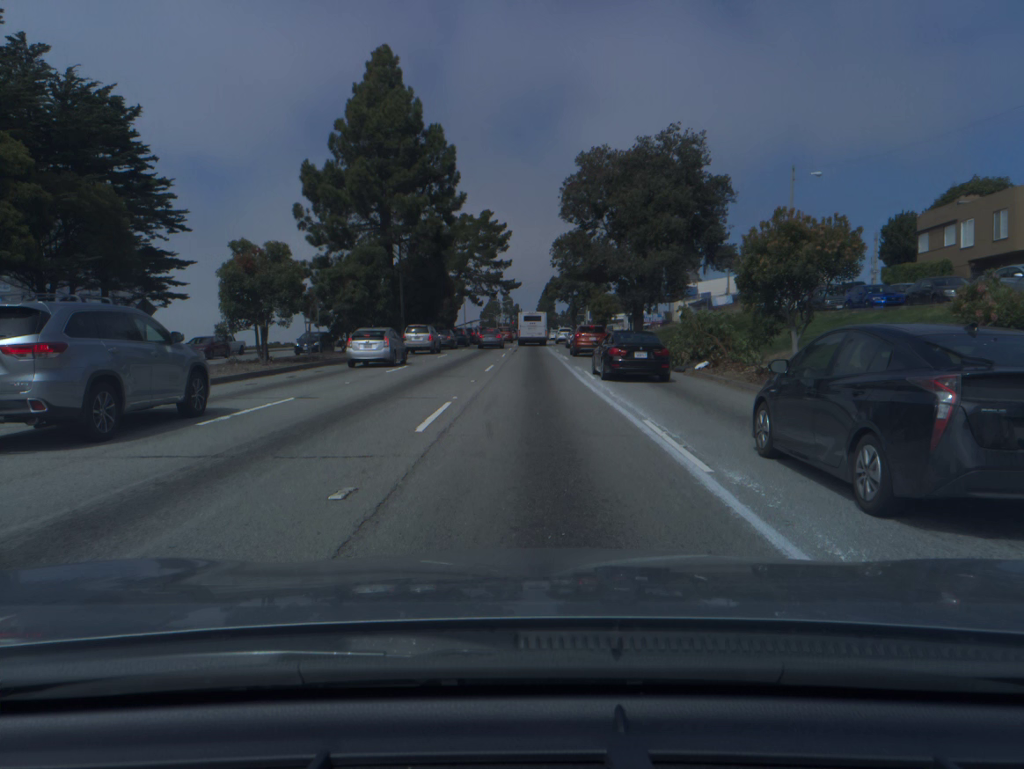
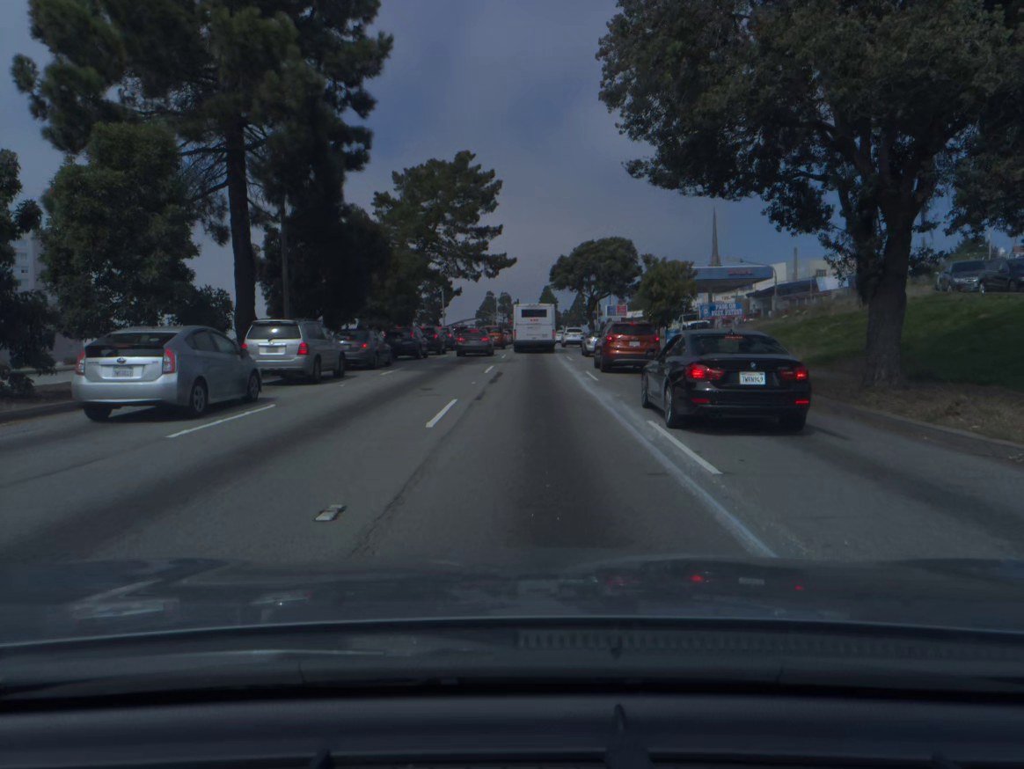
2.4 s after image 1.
(-0.1, +30.3) m; 0°
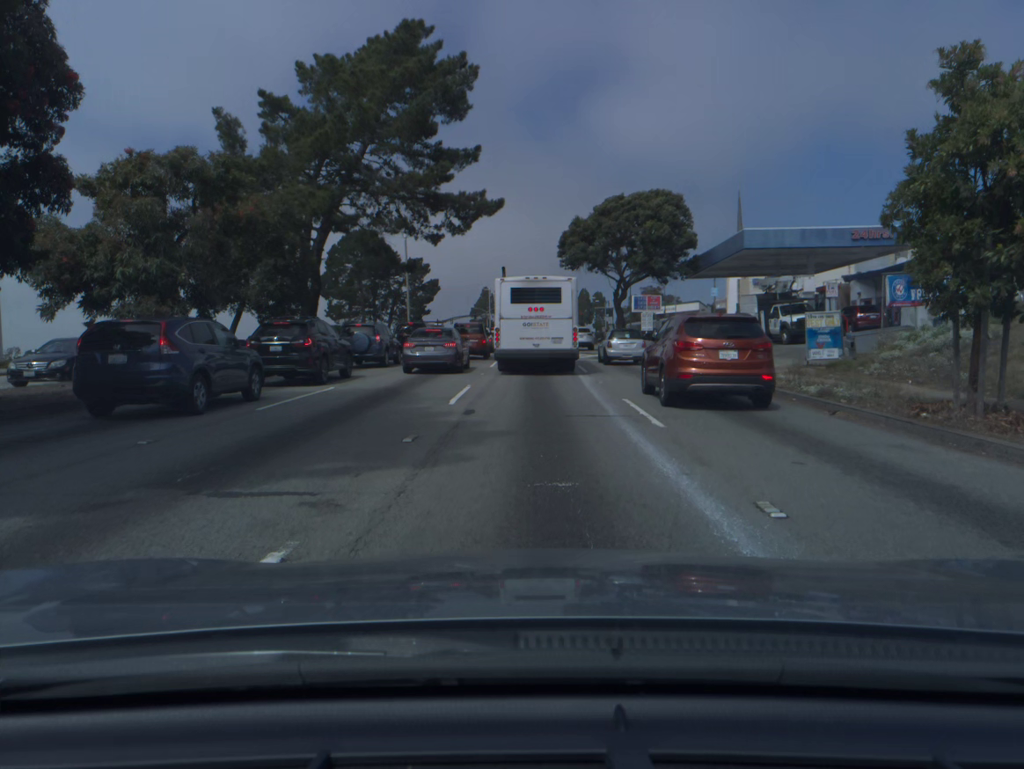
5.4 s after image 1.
(-0.1, +25.5) m; 0°
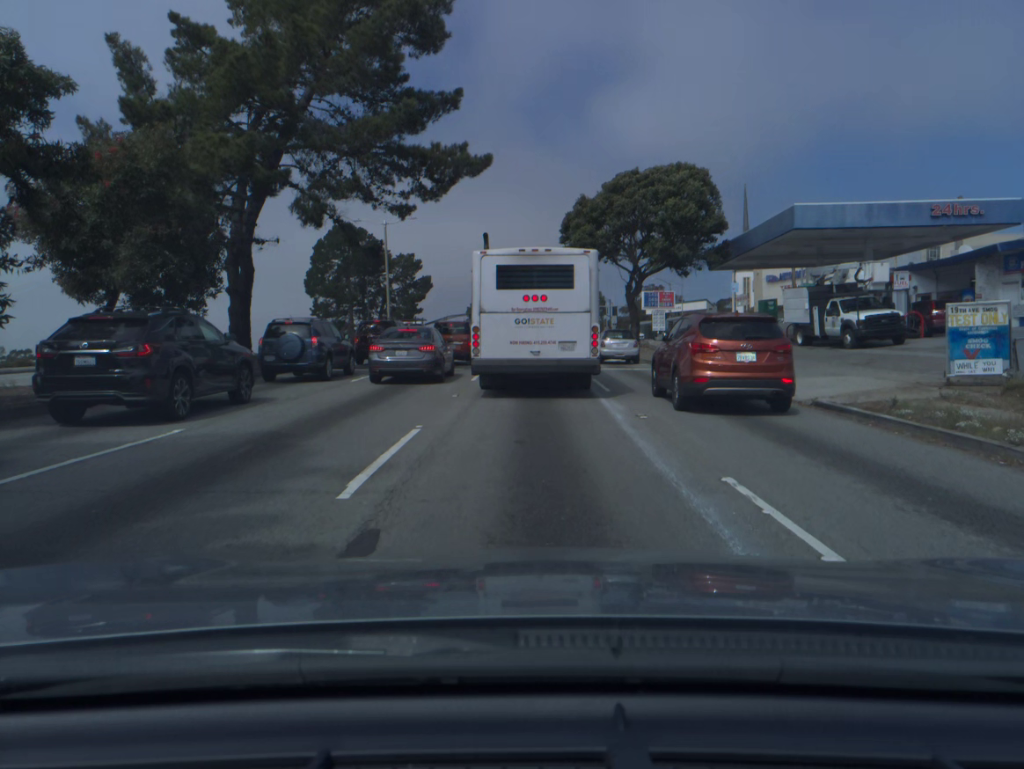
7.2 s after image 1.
(0.0, +8.3) m; 0°
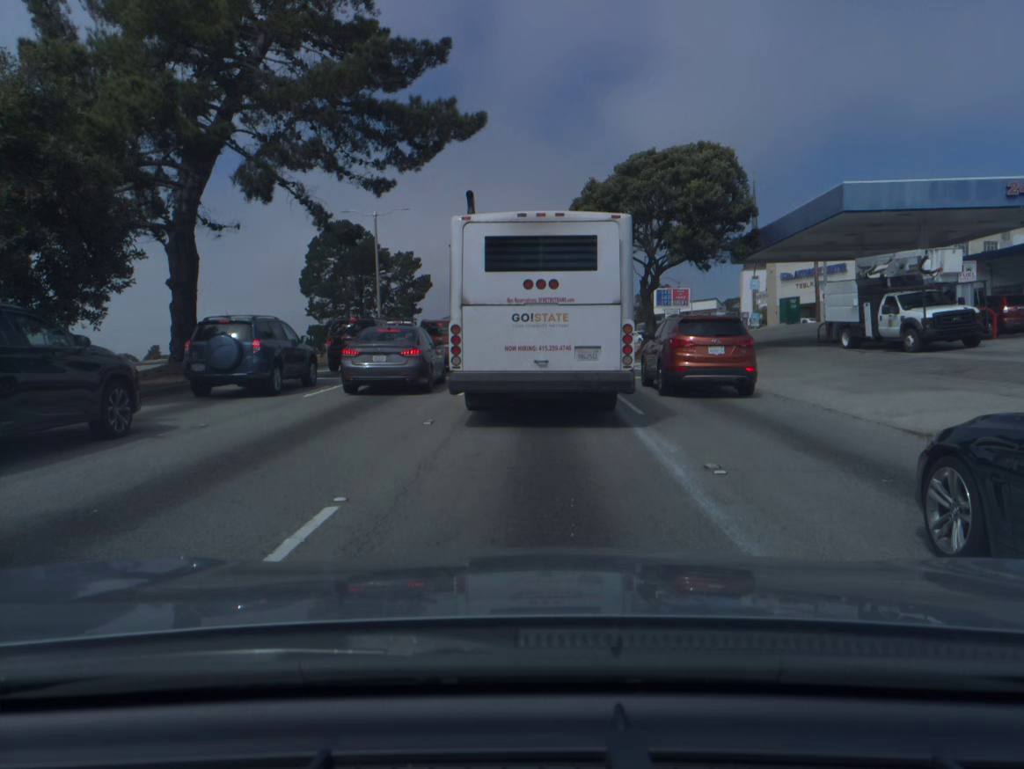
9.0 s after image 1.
(0.0, +4.8) m; 0°
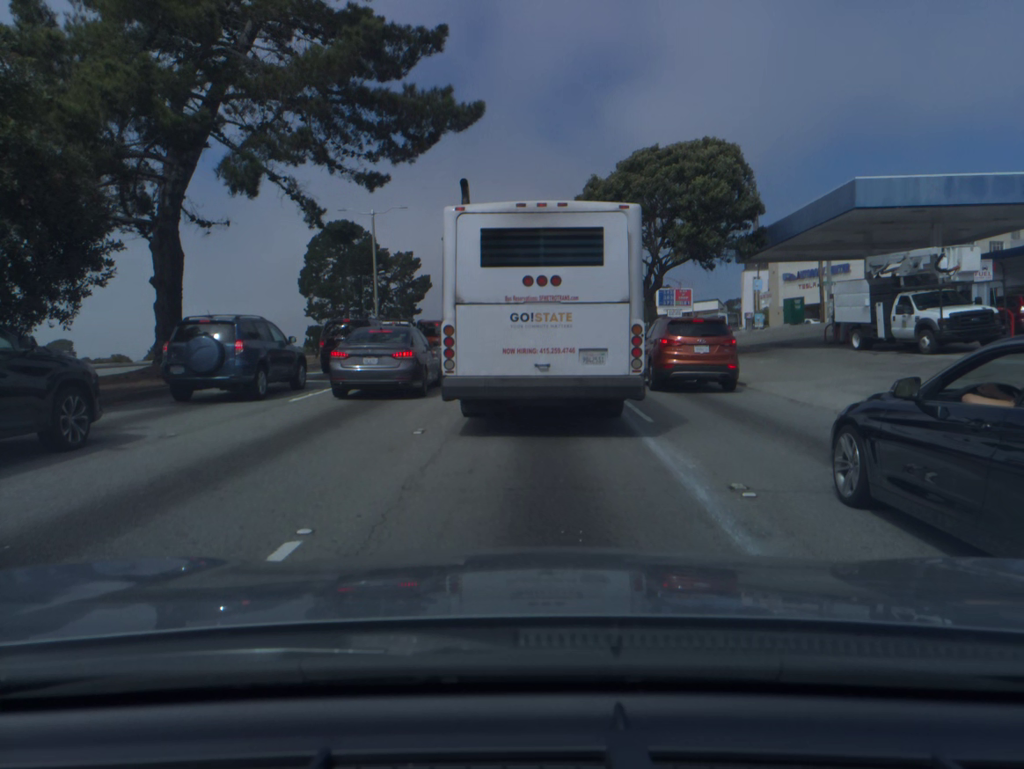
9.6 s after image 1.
(0.0, +1.0) m; 0°
